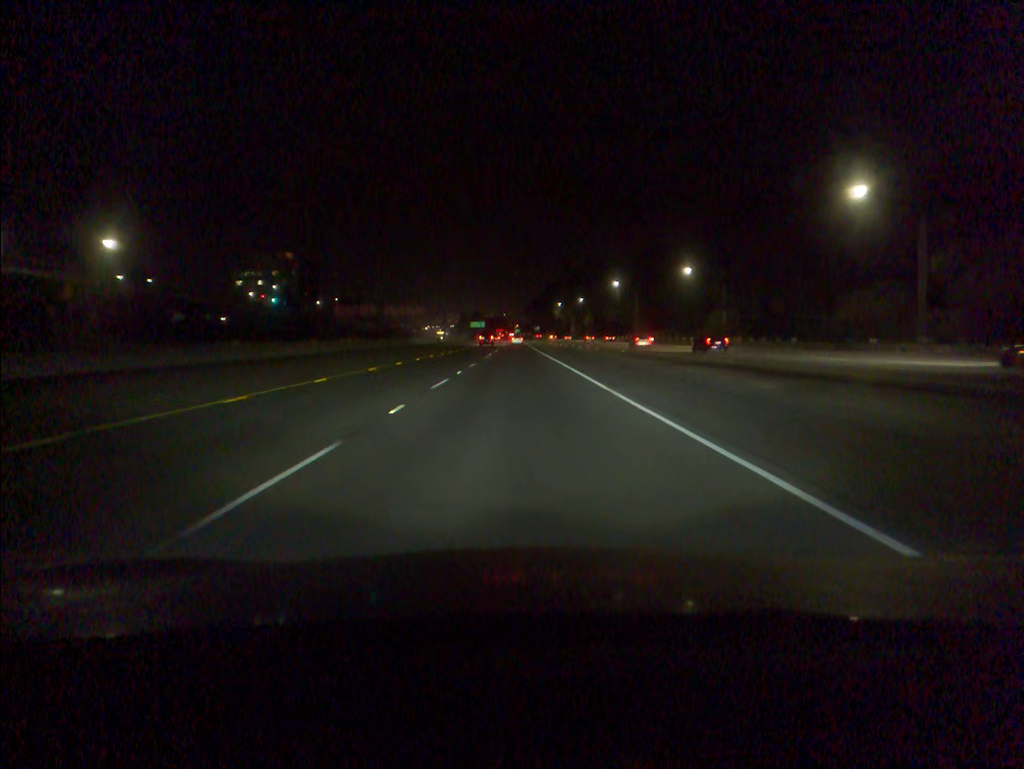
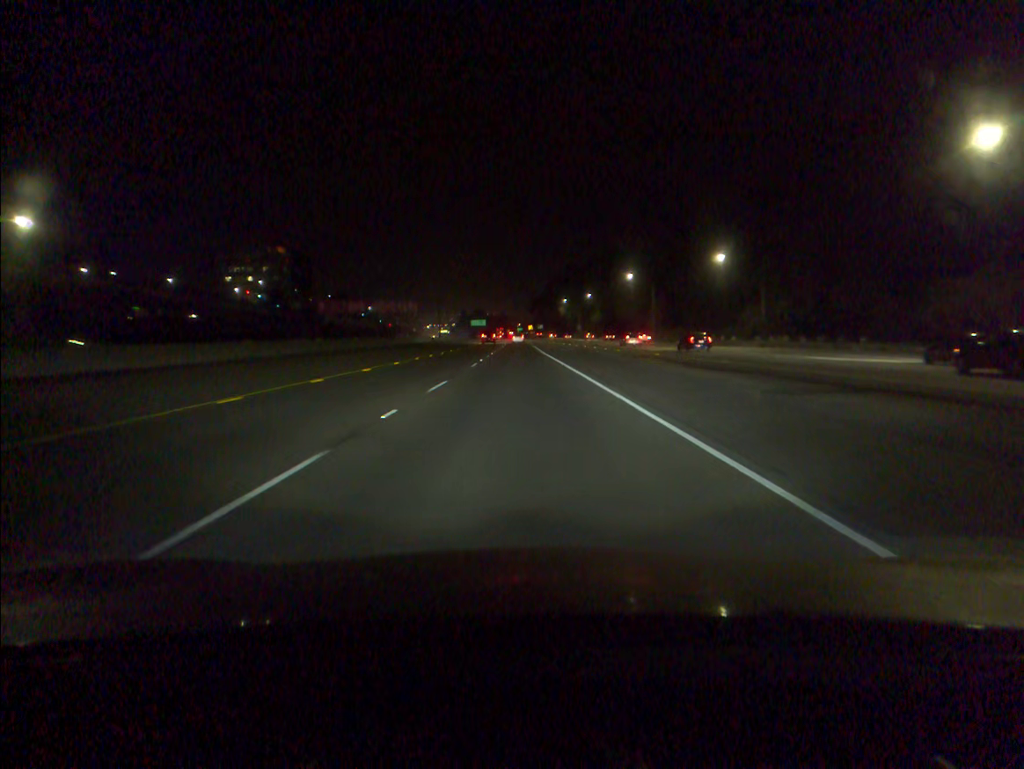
(0.0, +15.9) m; 0°
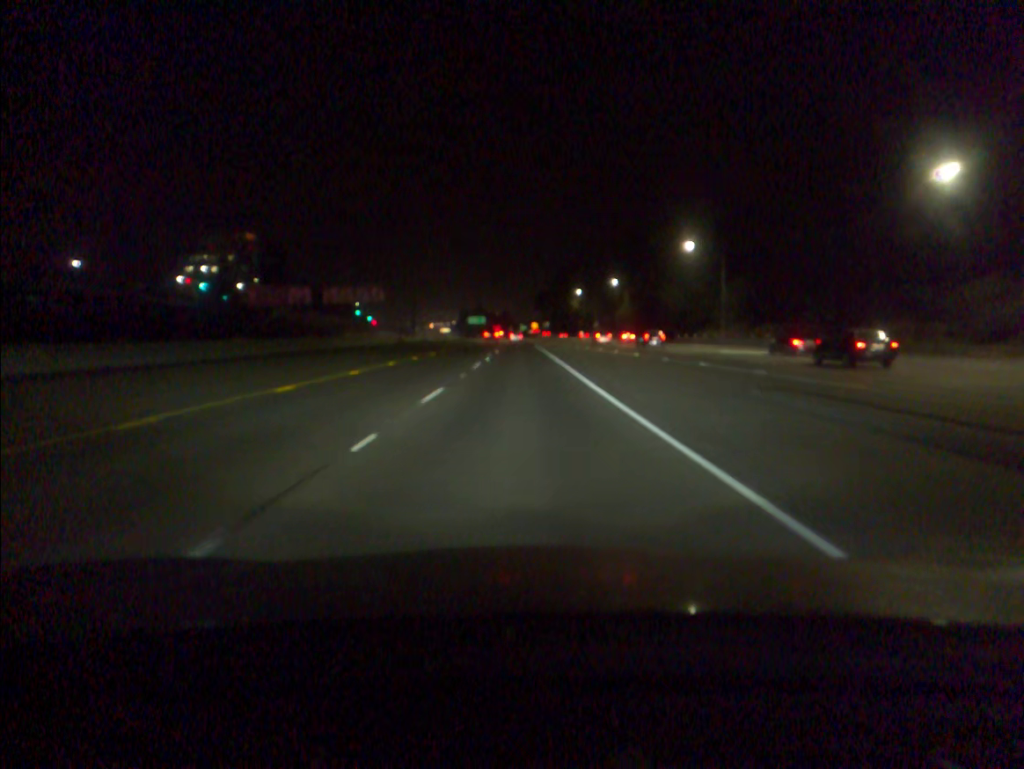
(-0.1, +47.7) m; 0°
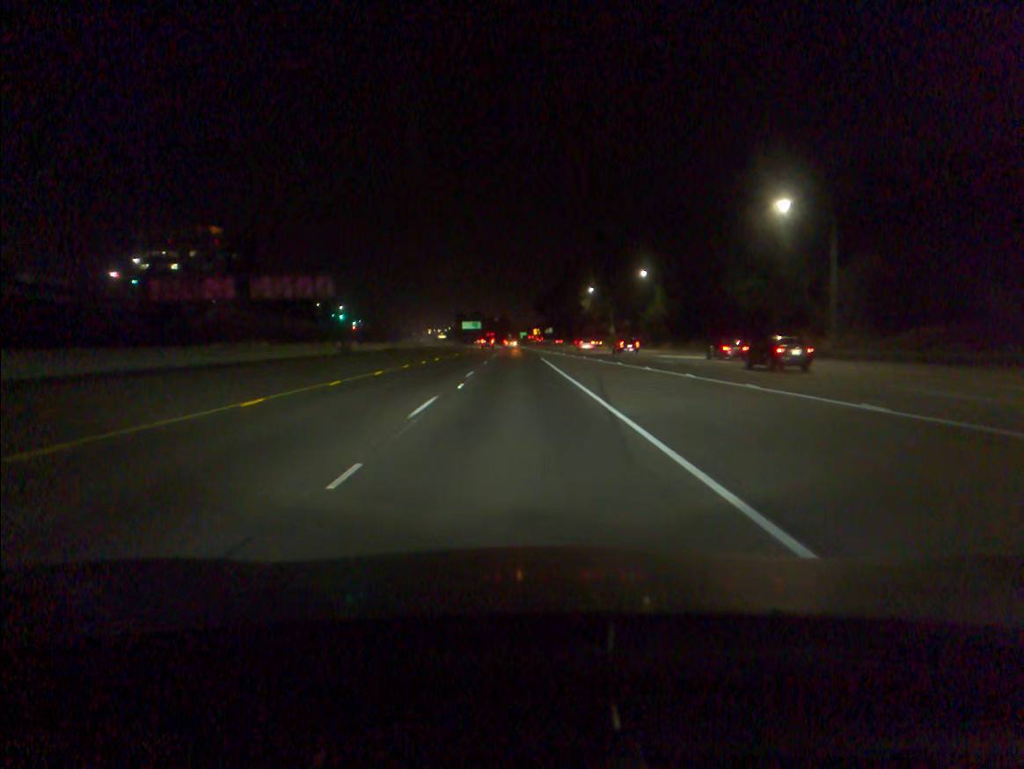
(0.0, +31.9) m; 0°
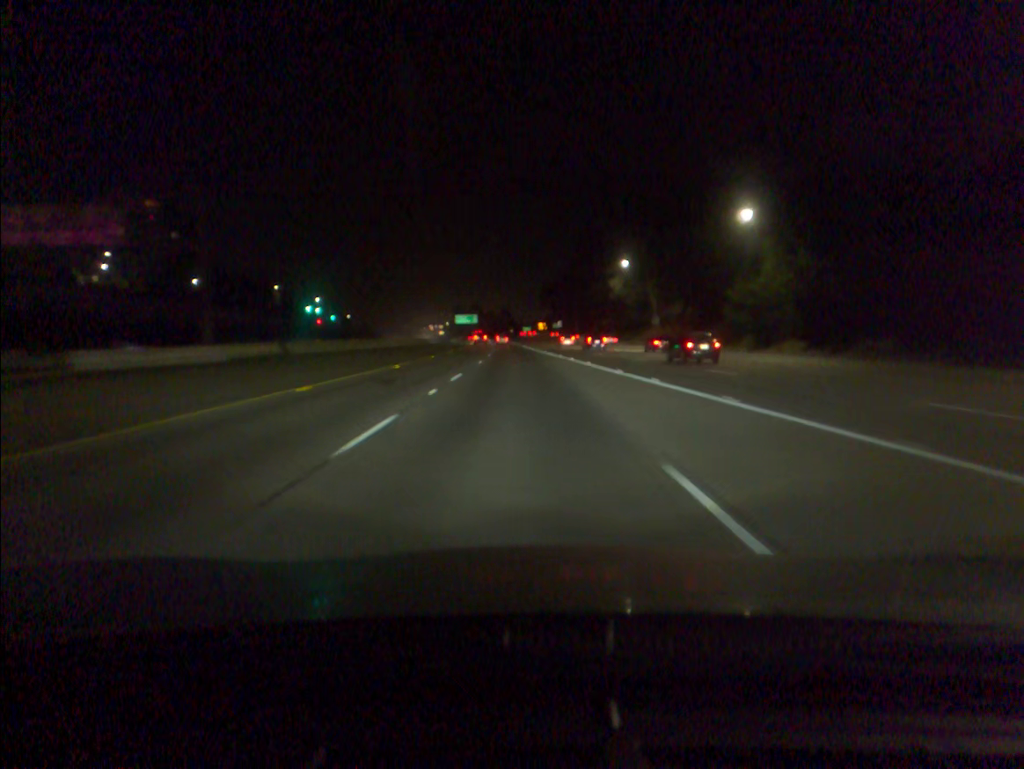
(0.0, +49.0) m; 0°
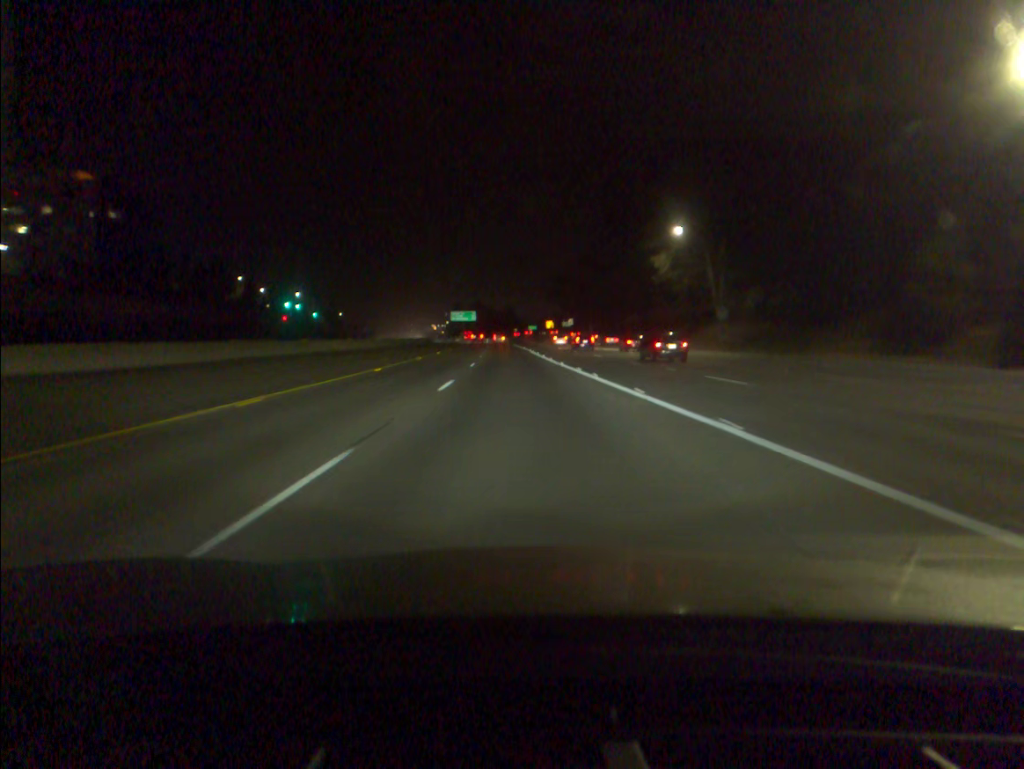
(-0.1, +33.5) m; 0°
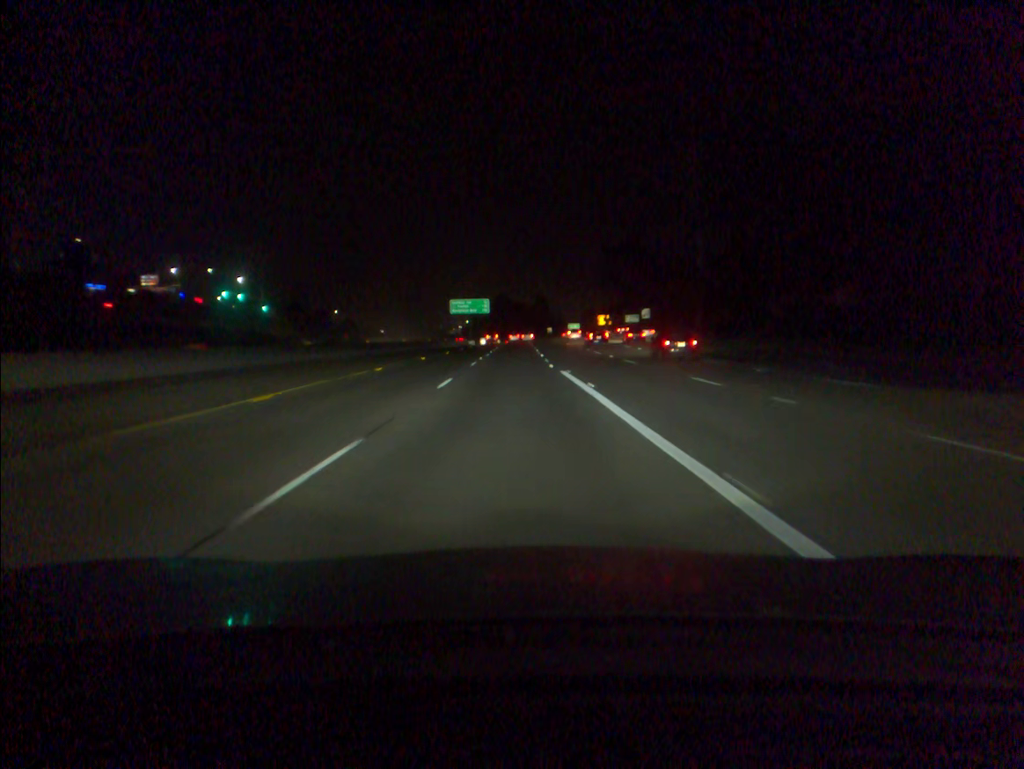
(-1.7, +86.4) m; -2°
